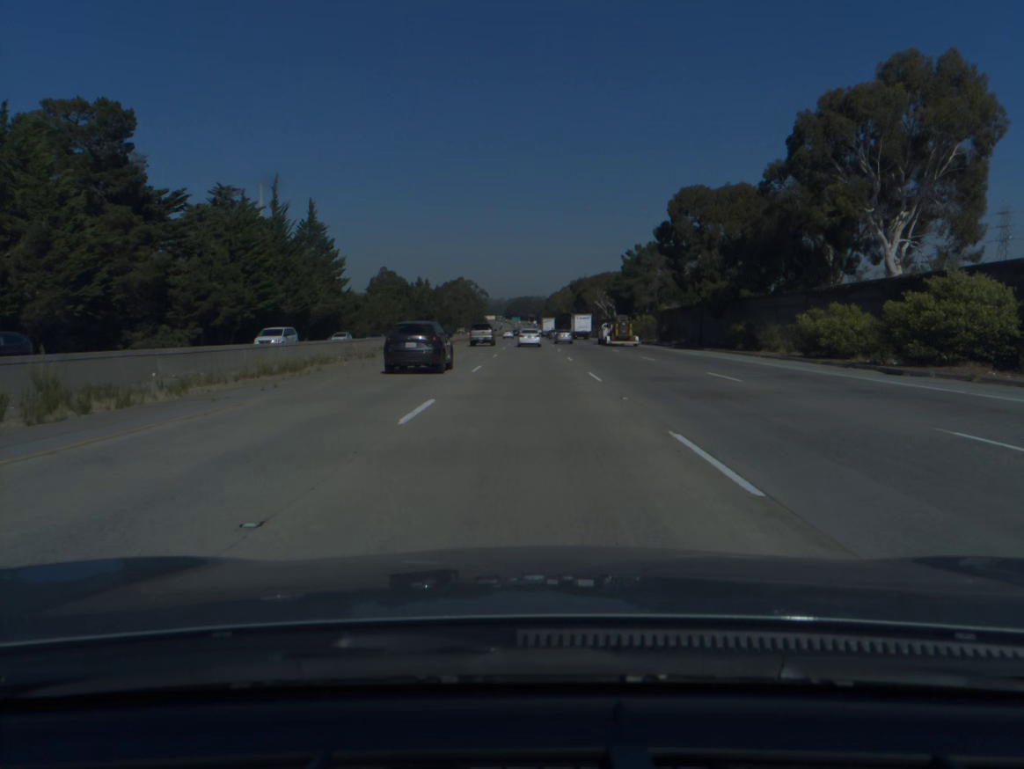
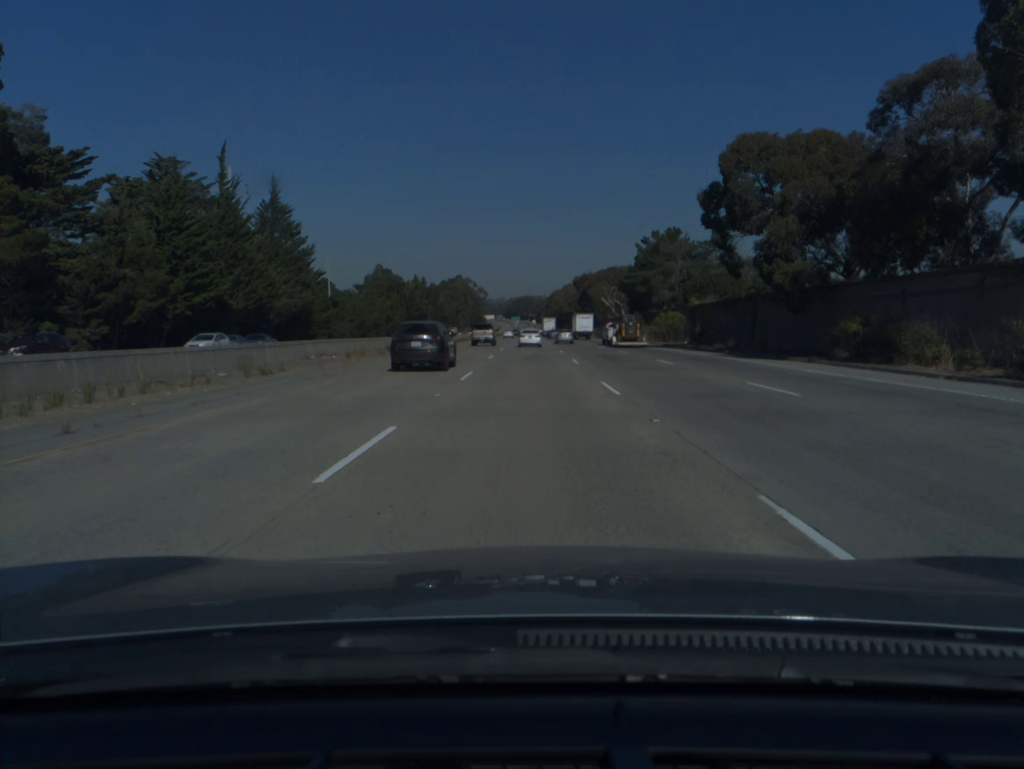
(0.0, +19.2) m; 0°
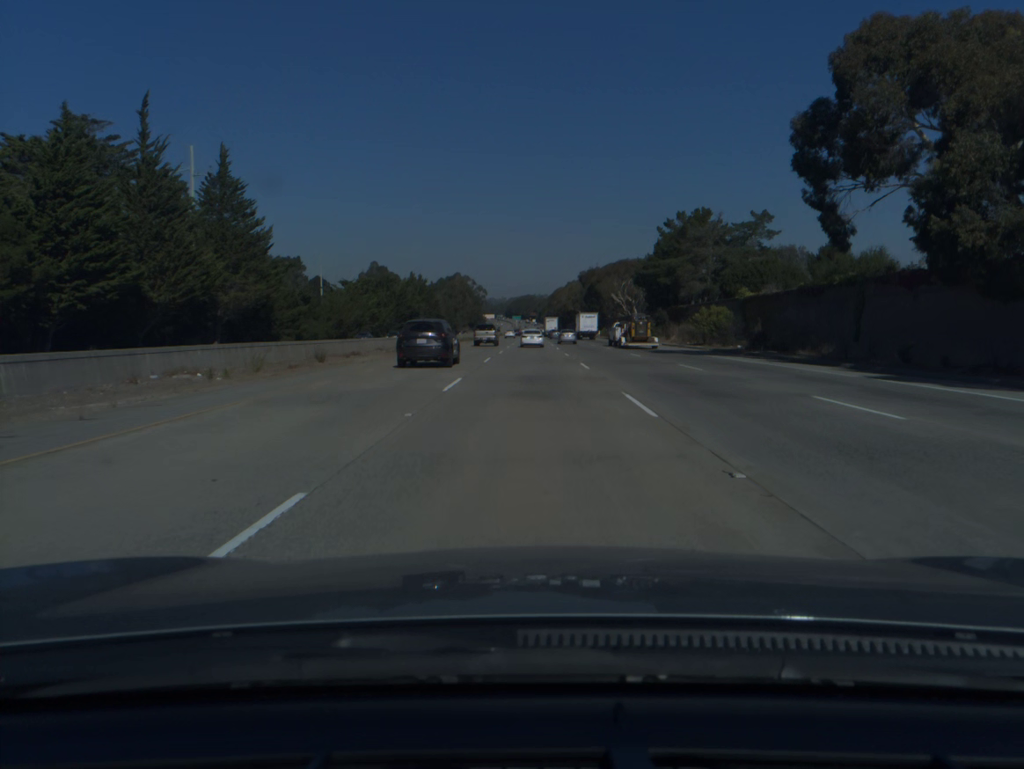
(0.0, +19.1) m; 0°
